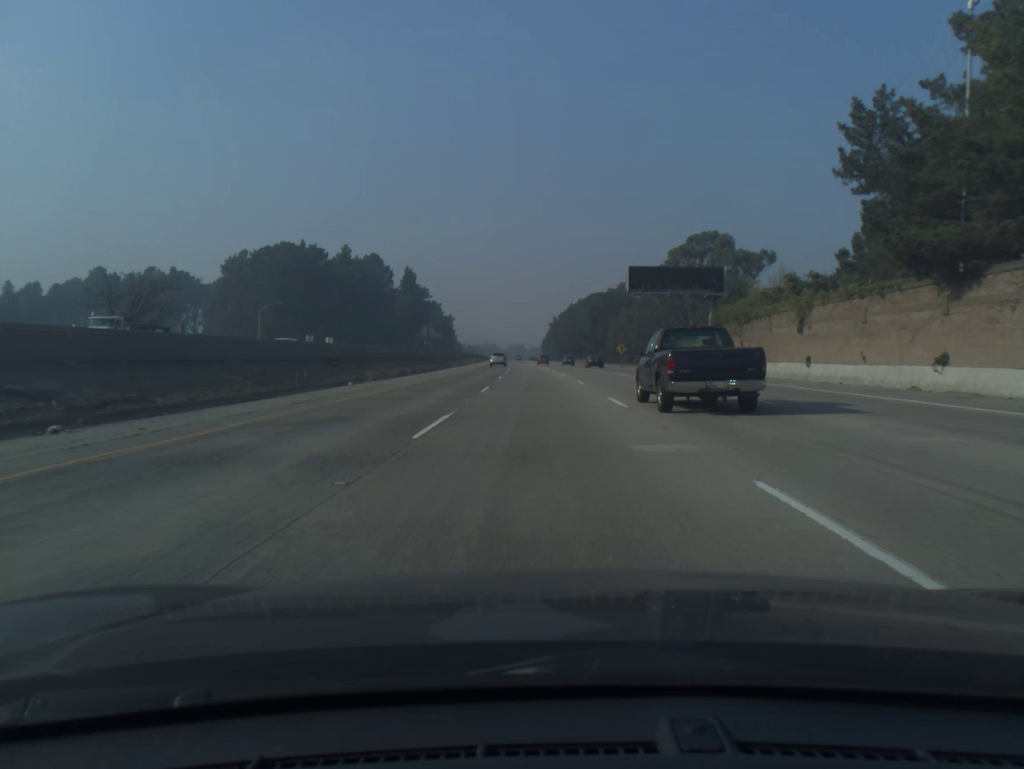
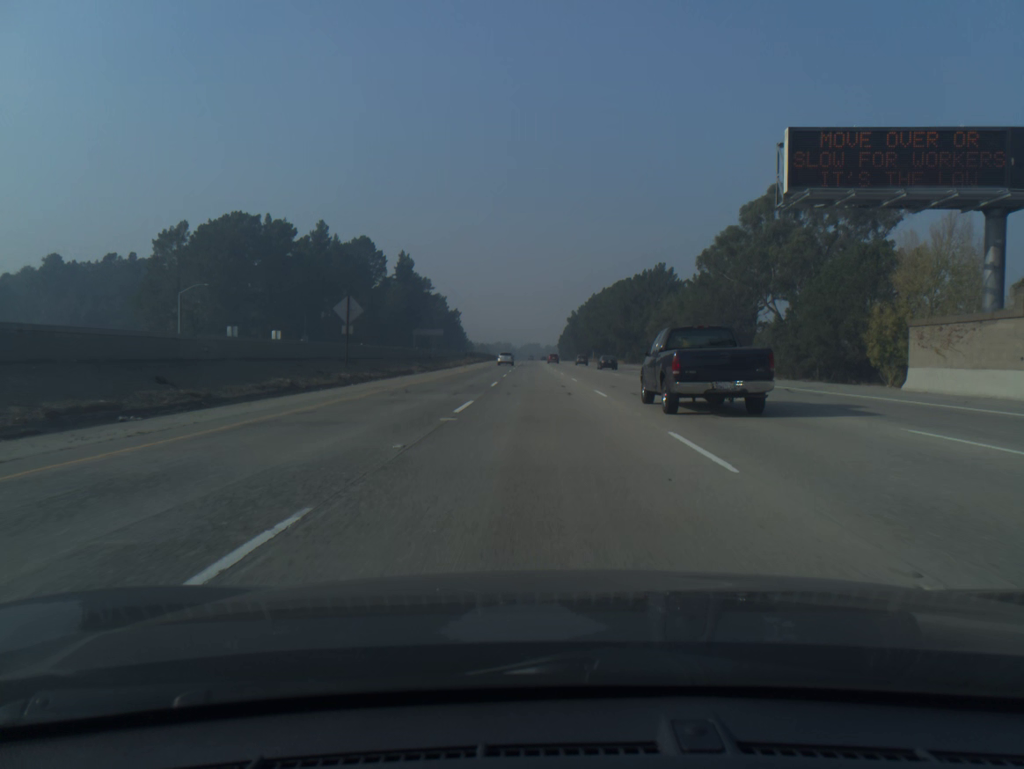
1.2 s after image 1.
(-0.4, +39.1) m; -1°
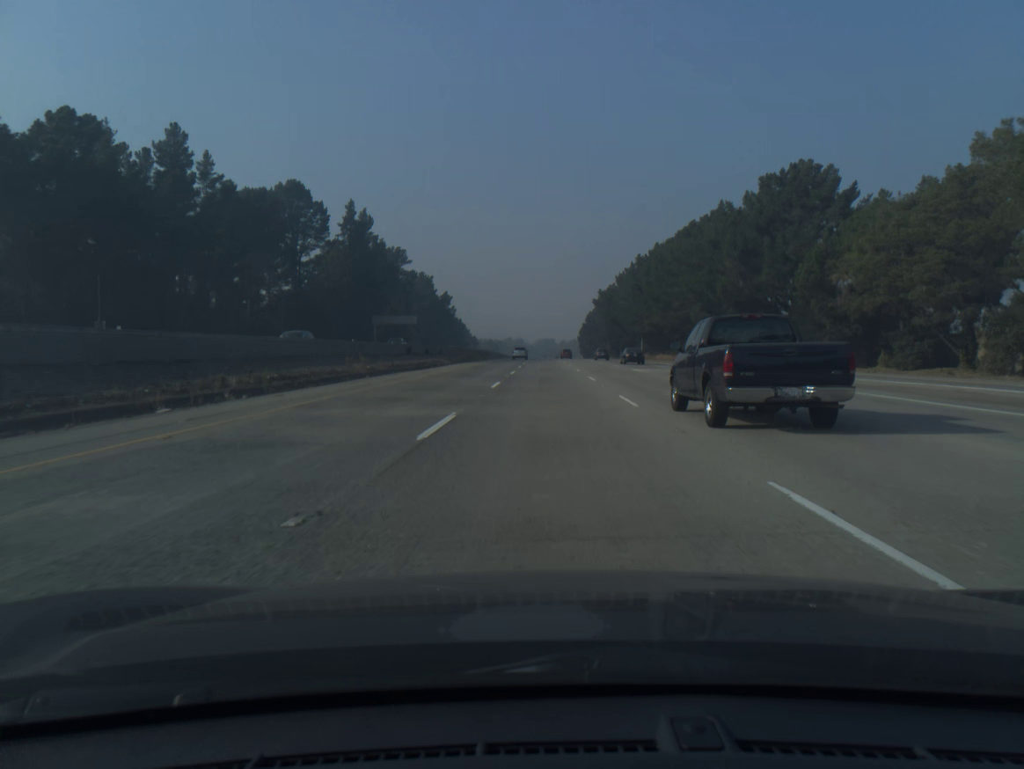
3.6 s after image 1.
(-1.1, +78.6) m; -1°
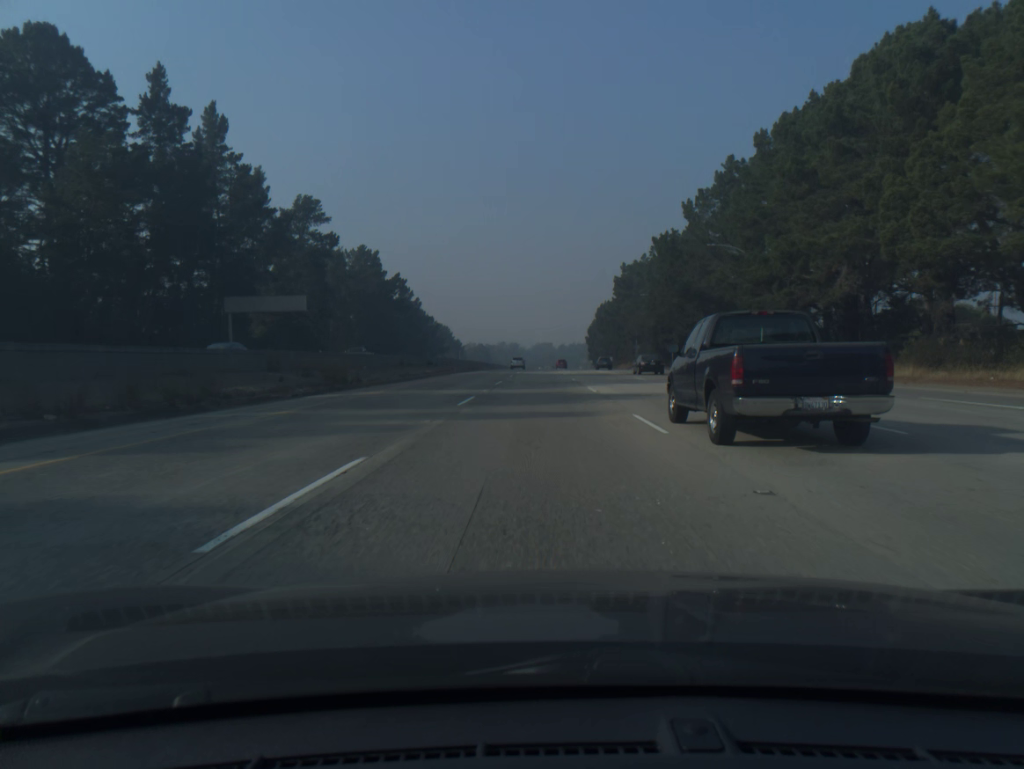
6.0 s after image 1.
(+0.4, +78.7) m; 0°
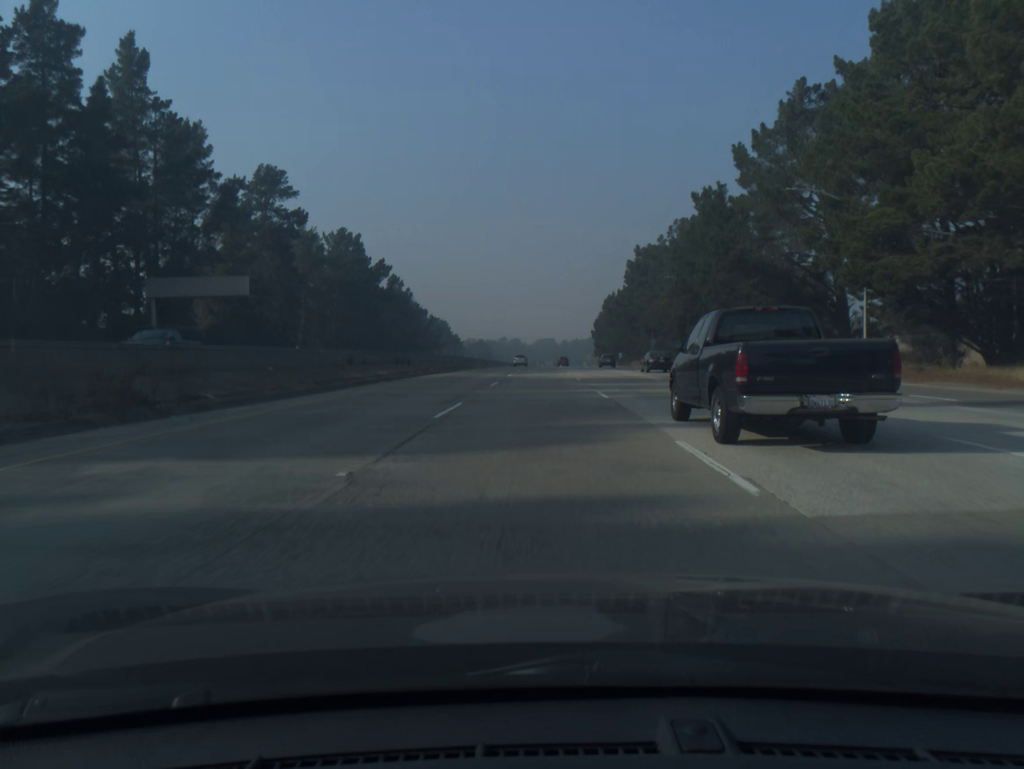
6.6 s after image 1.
(0.0, +19.7) m; 0°
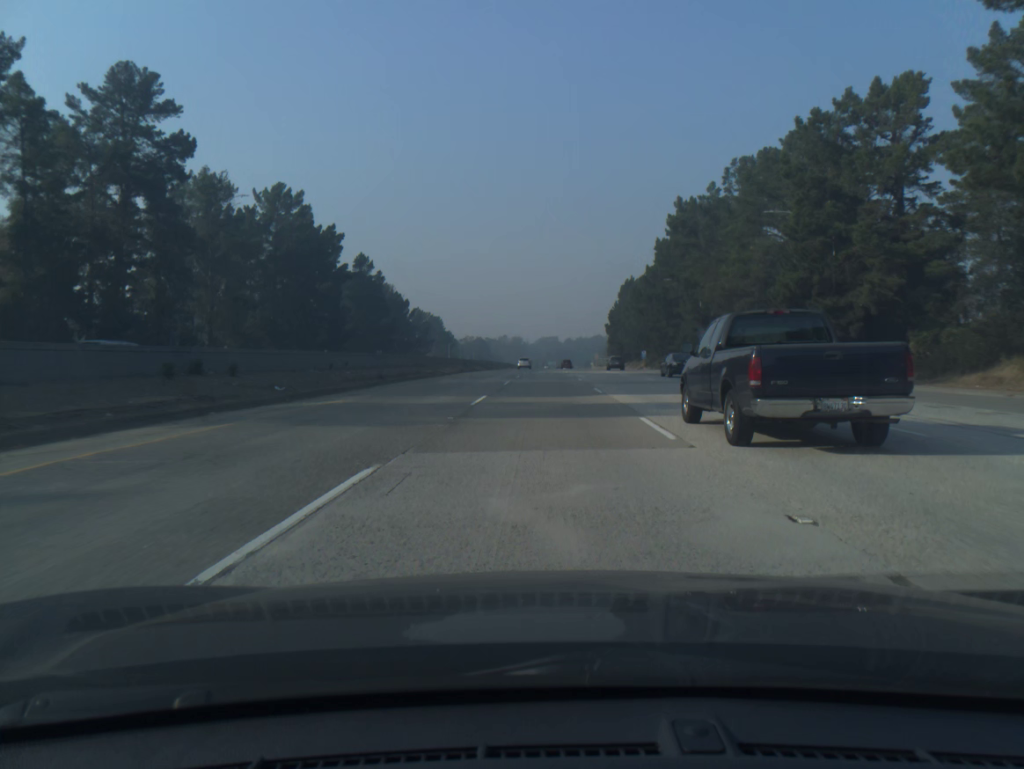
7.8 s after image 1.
(-0.1, +39.3) m; 0°
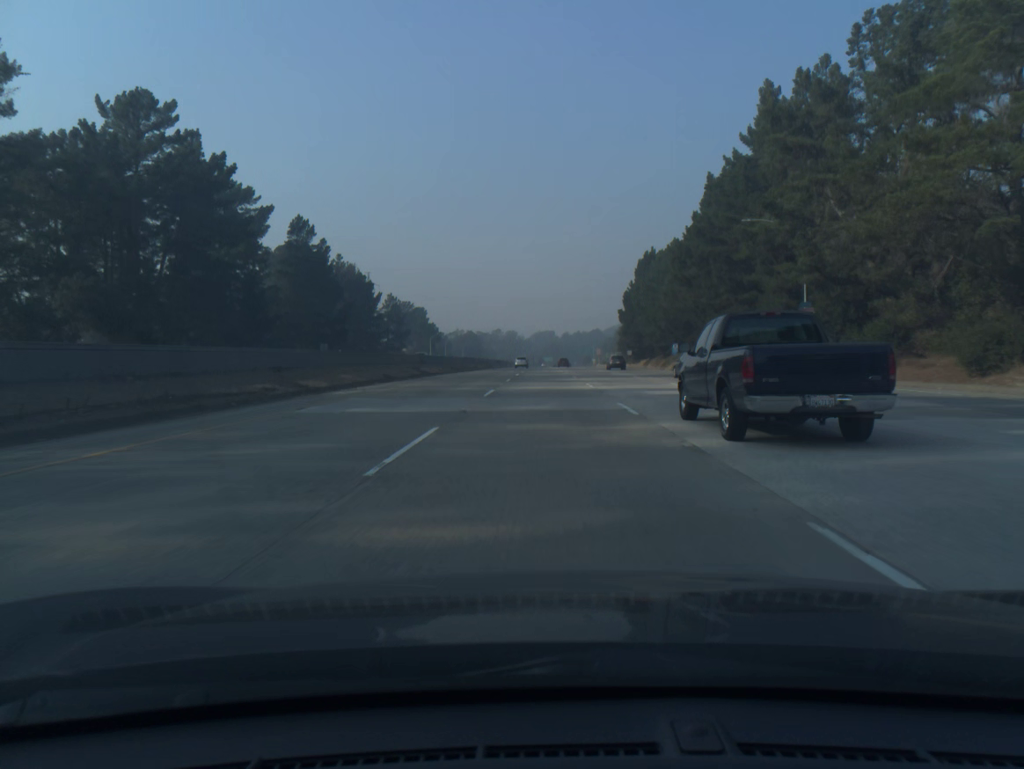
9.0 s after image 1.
(+0.1, +39.3) m; 0°
